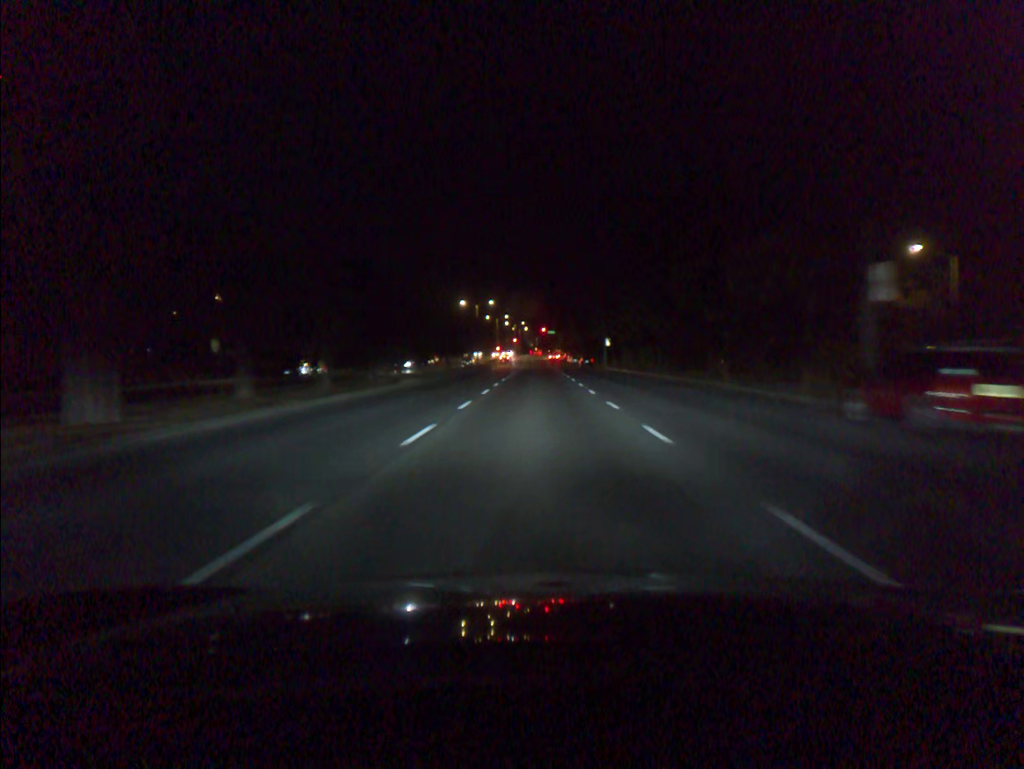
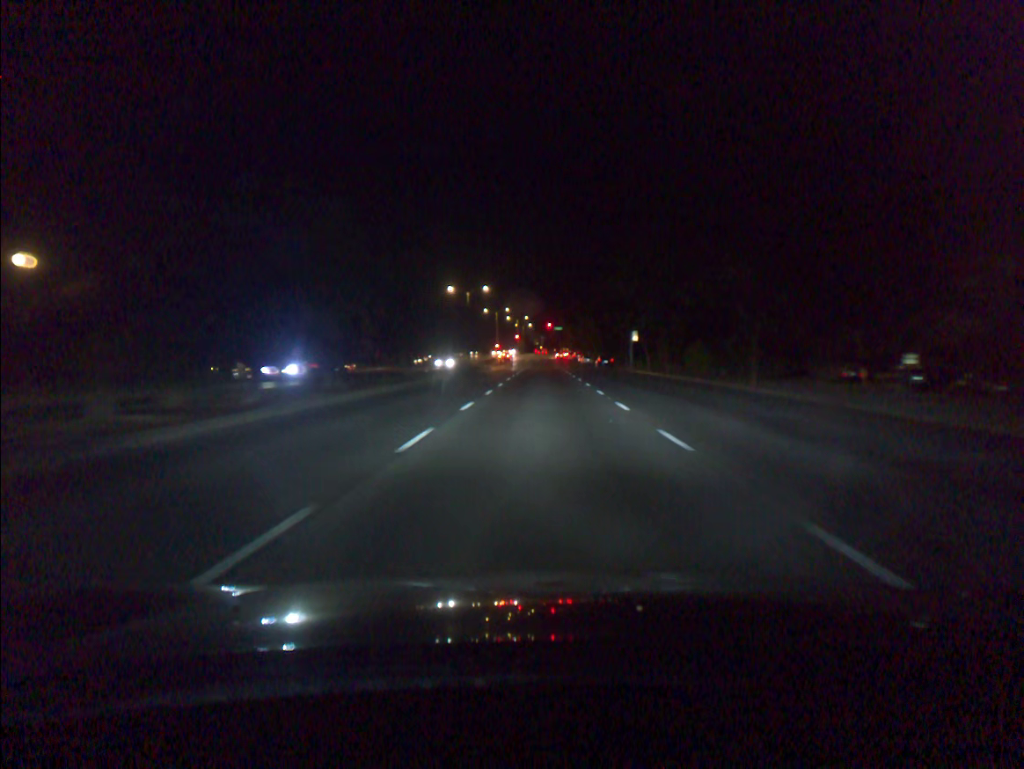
(-0.1, +22.5) m; 0°
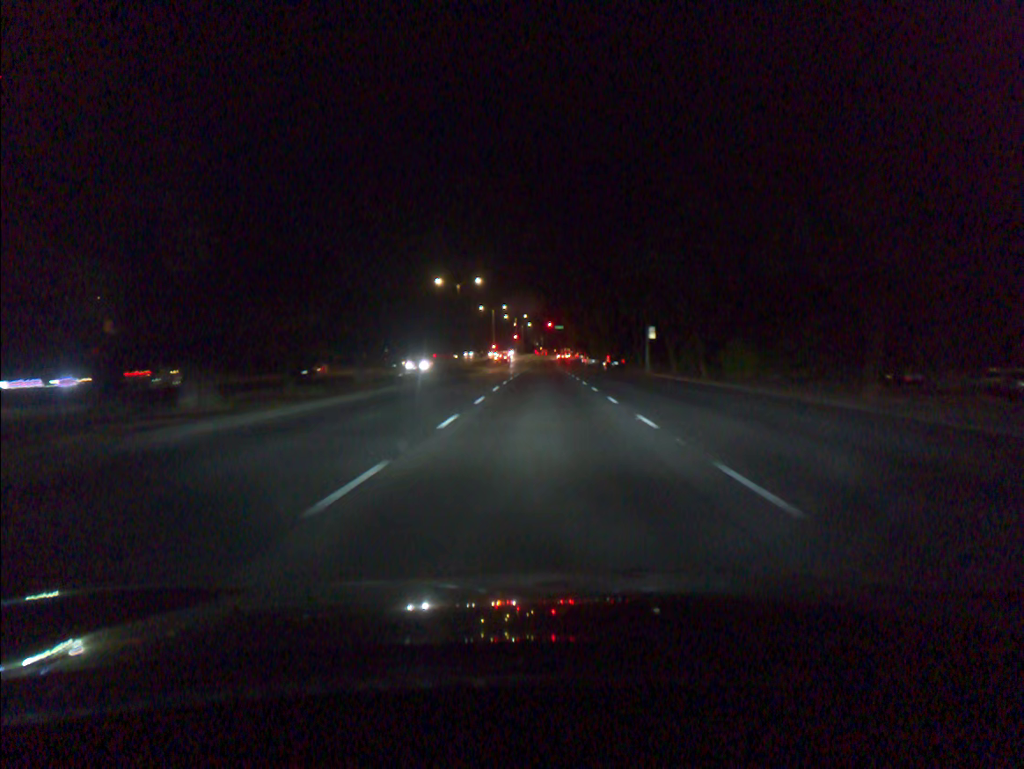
(0.0, +11.2) m; 0°
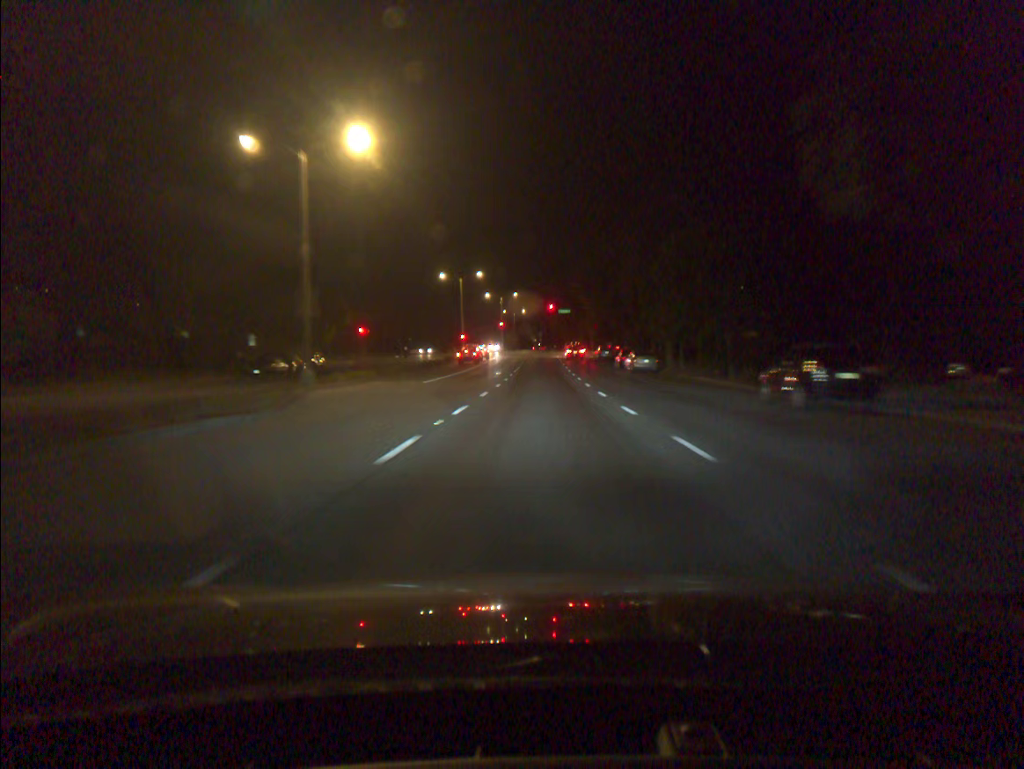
(+0.2, +54.5) m; 0°
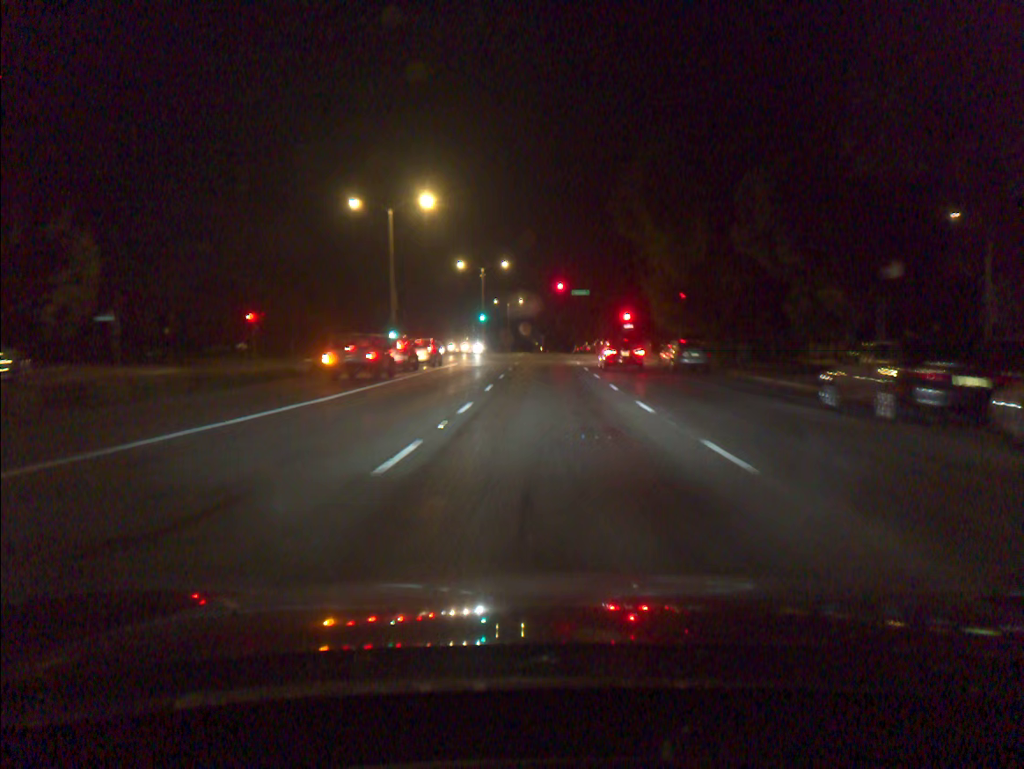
(-0.2, +44.7) m; 0°
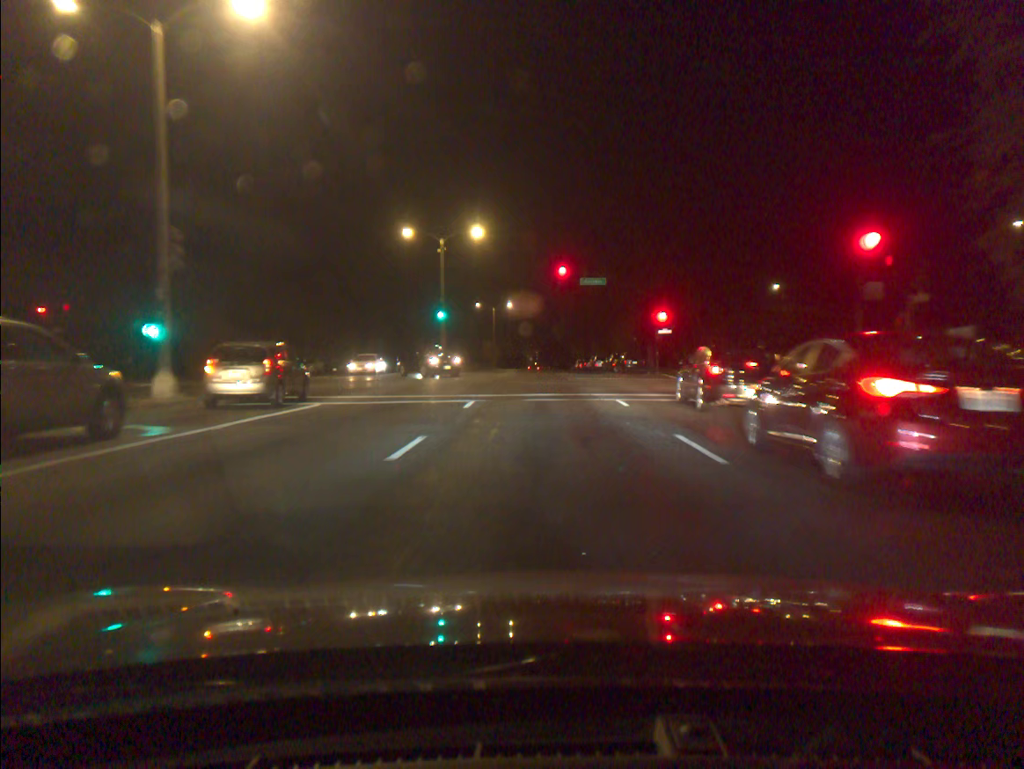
(+0.1, +28.5) m; 0°
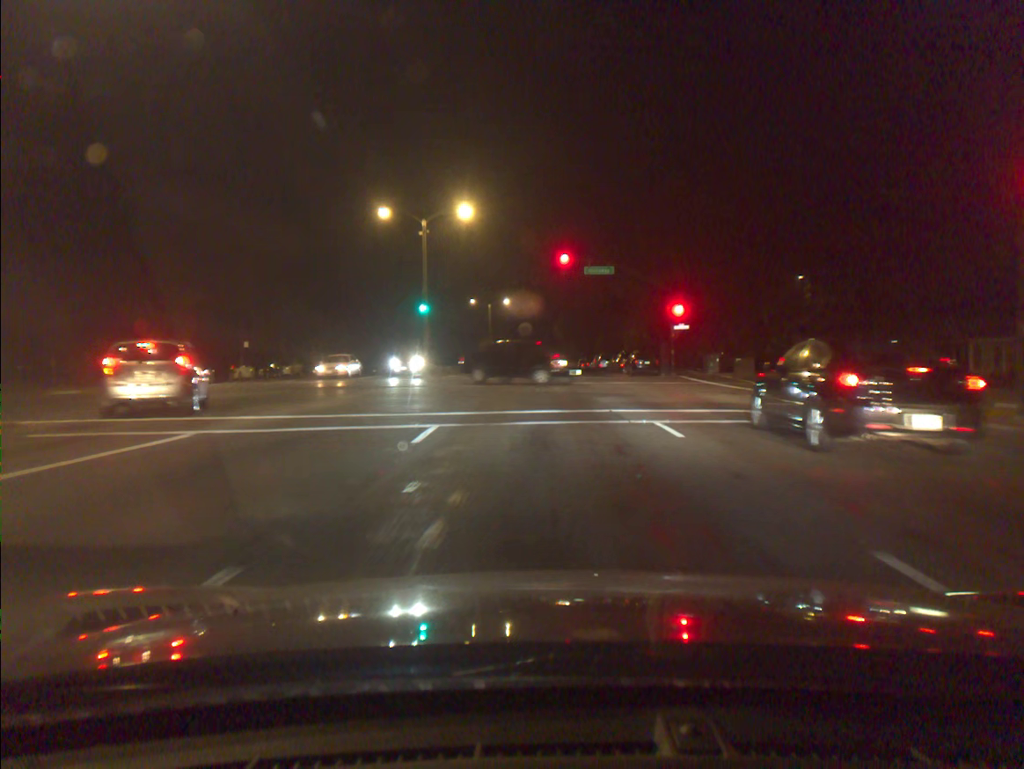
(0.0, +7.0) m; 0°
